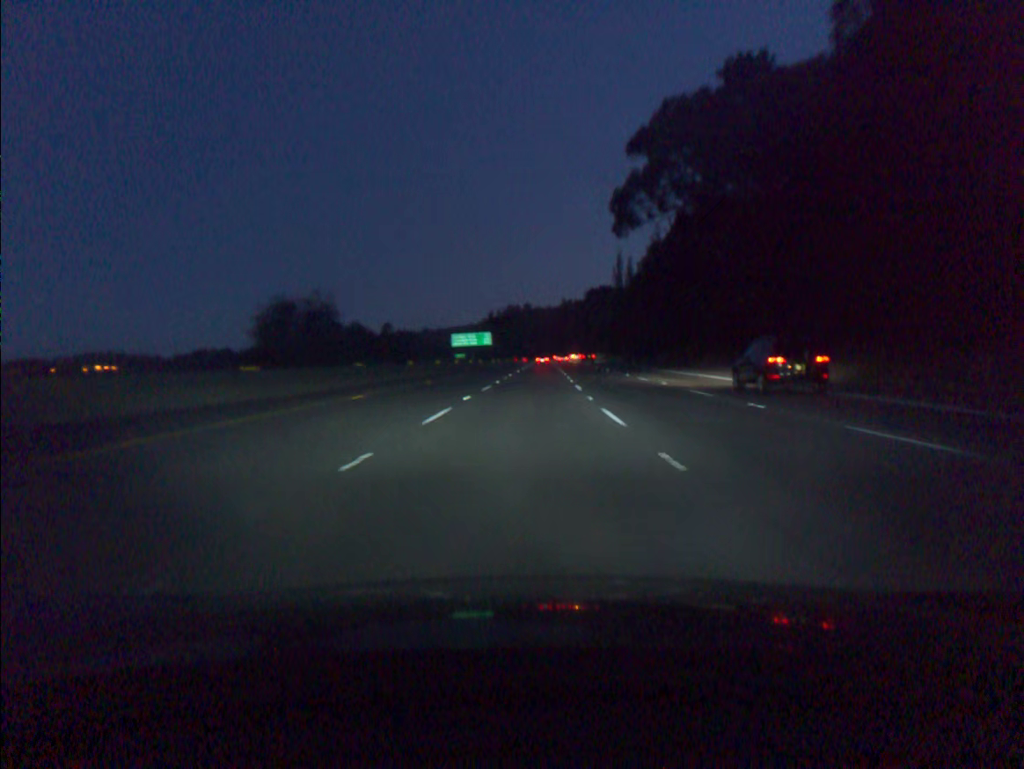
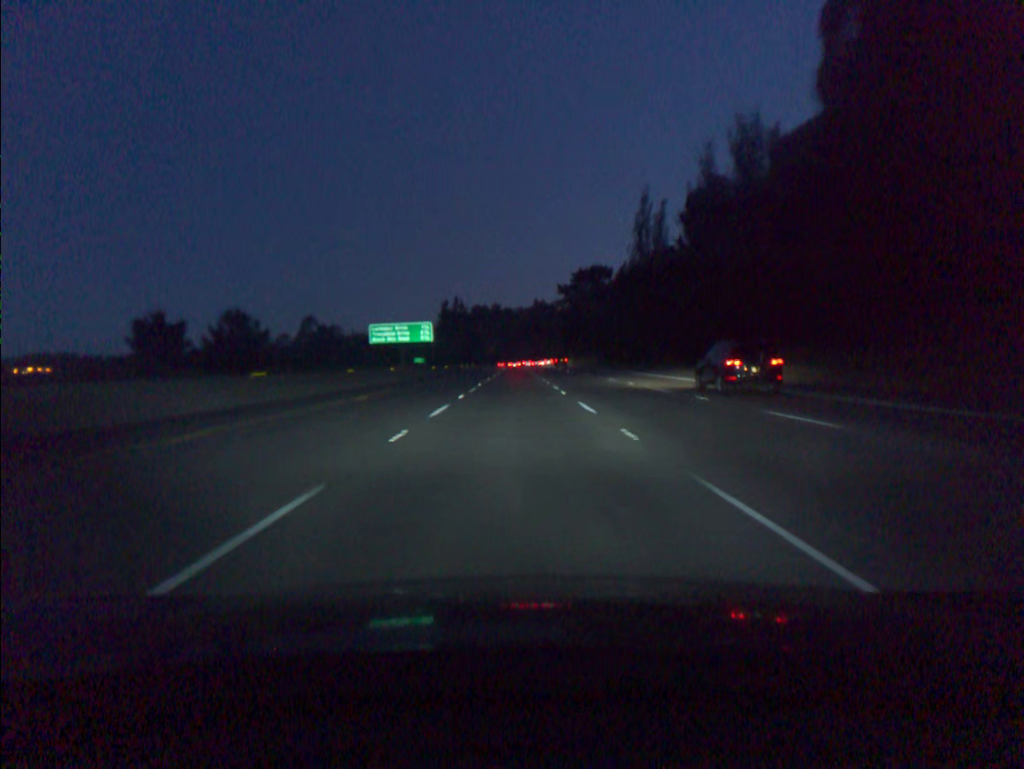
(+1.4, +54.8) m; +2°
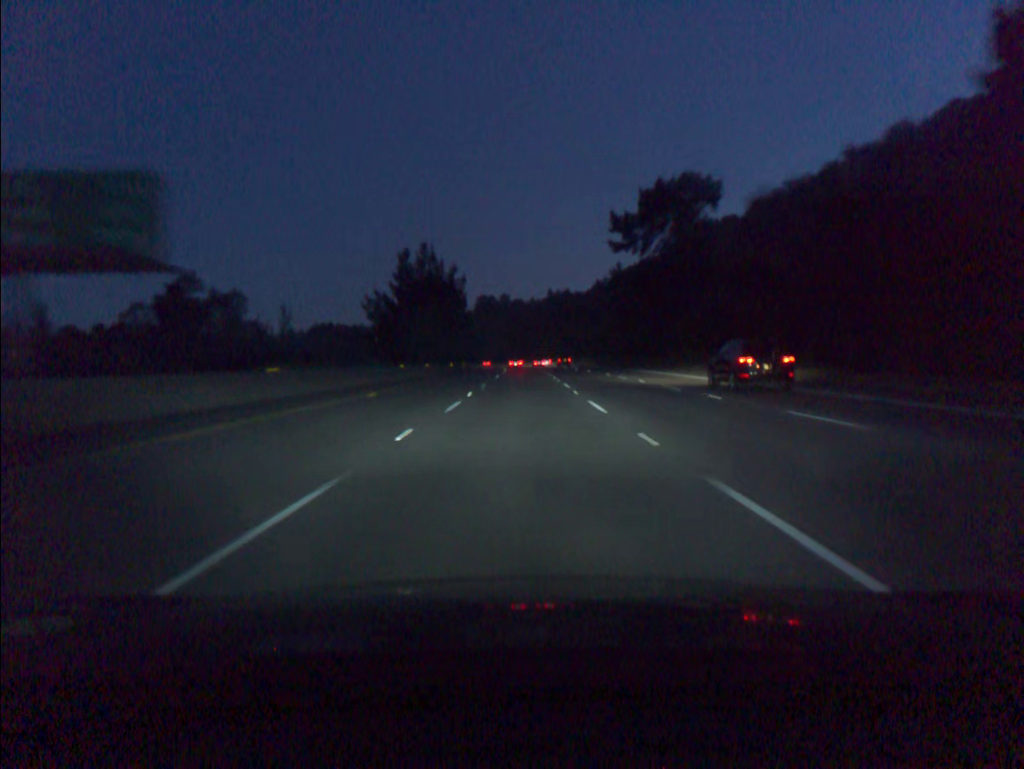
(-0.3, +73.0) m; -1°
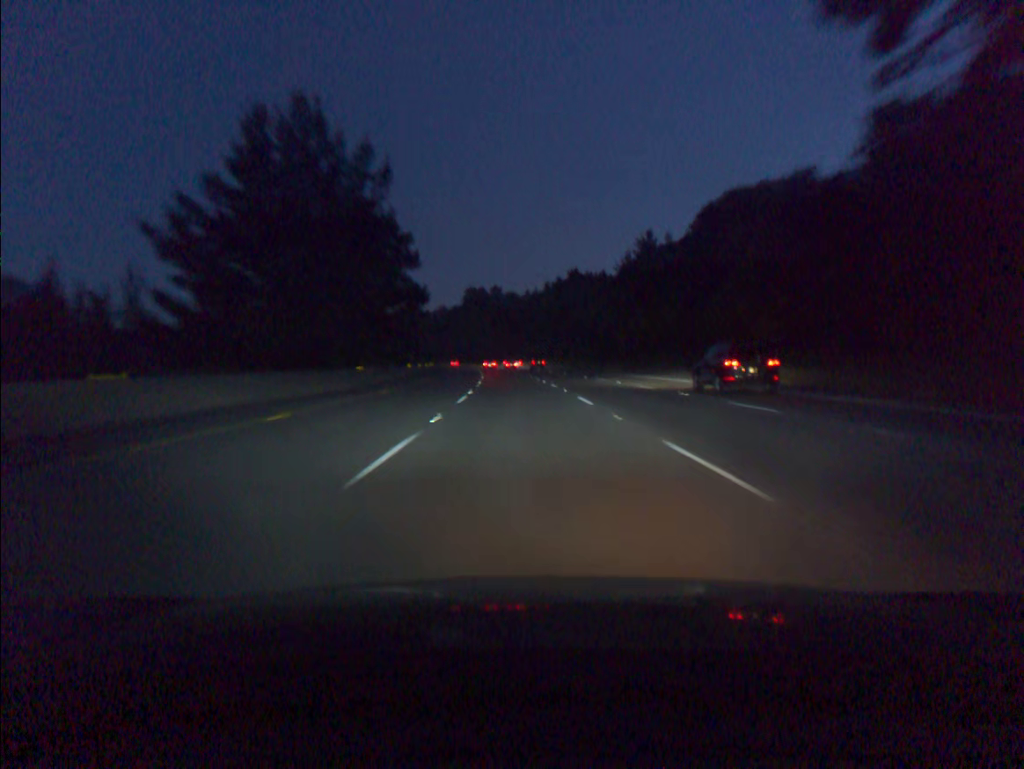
(+0.1, +54.7) m; 0°
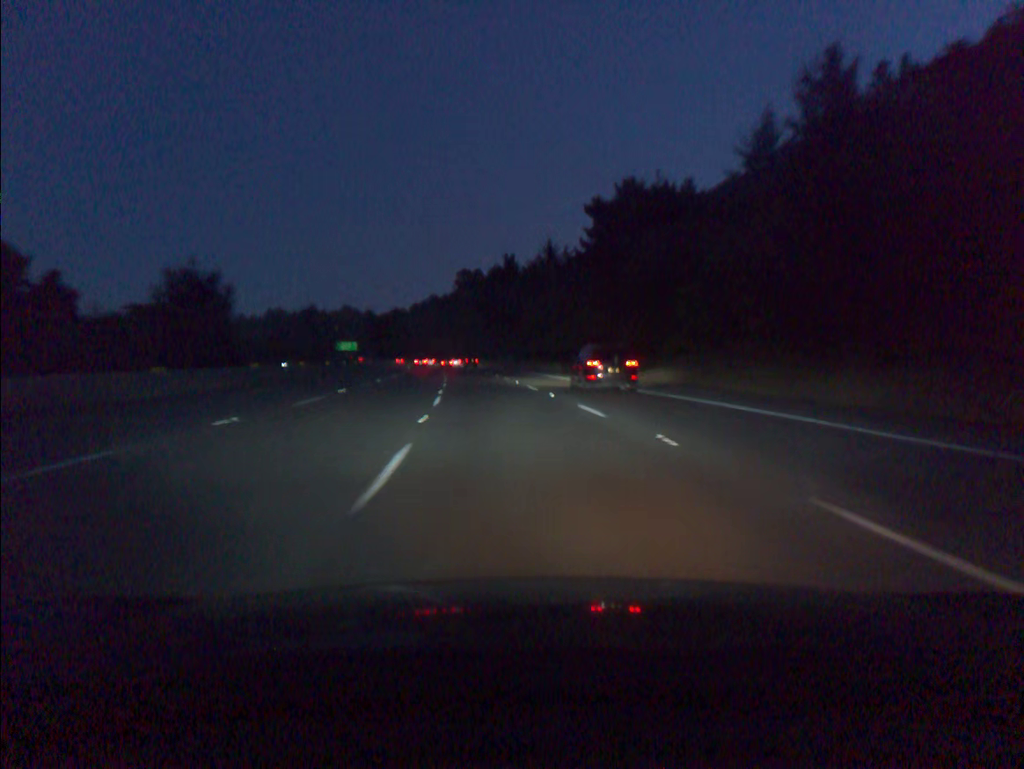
(+0.6, +88.2) m; 0°
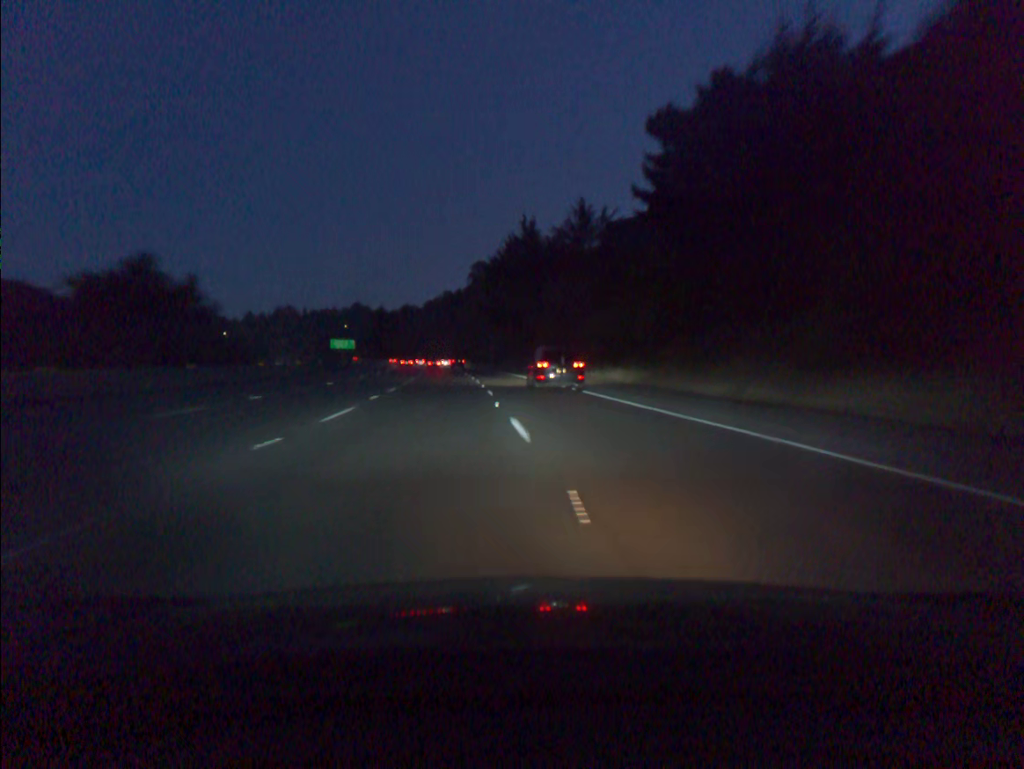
(-0.4, +34.2) m; -1°
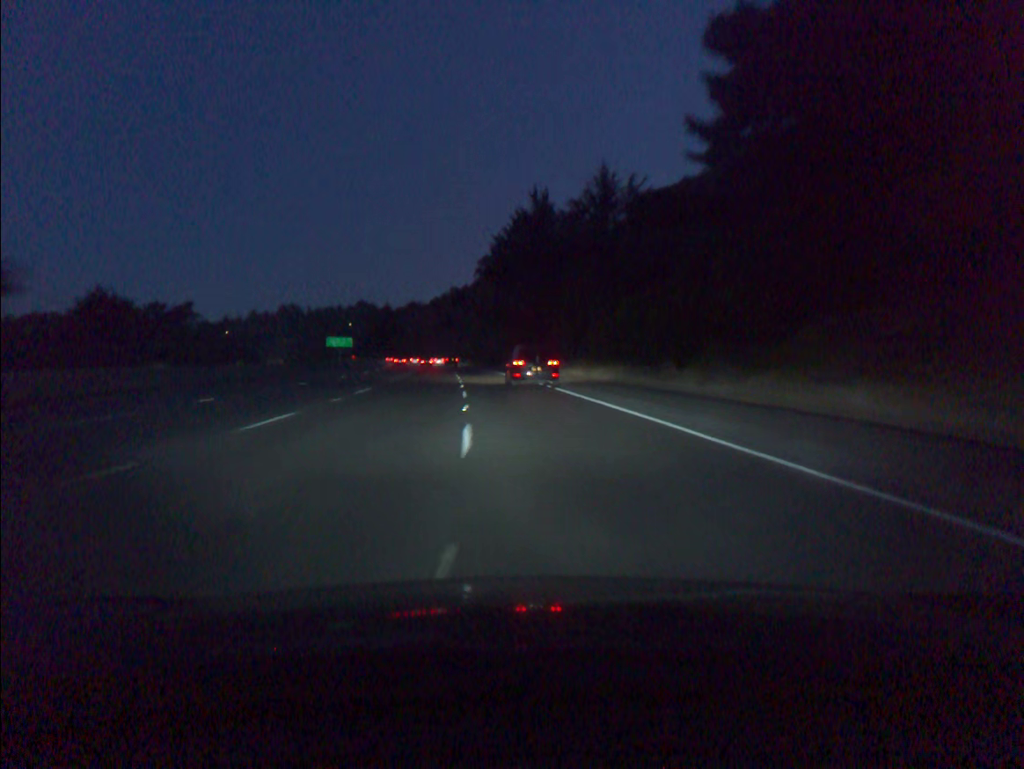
(-0.1, +16.7) m; -1°
